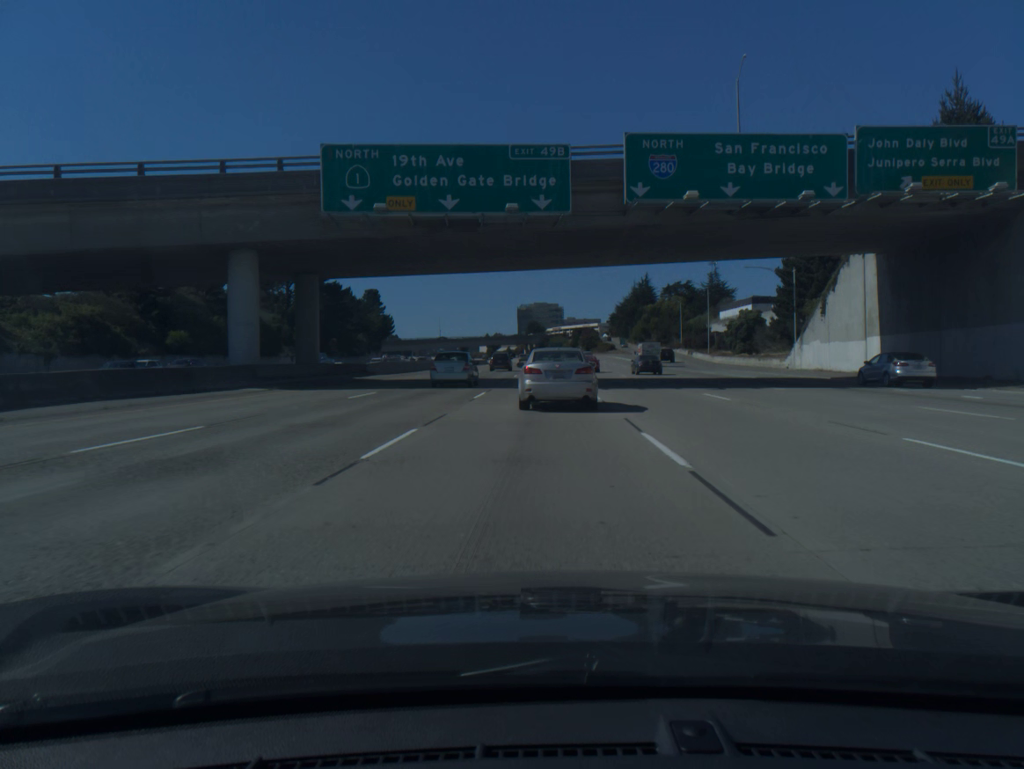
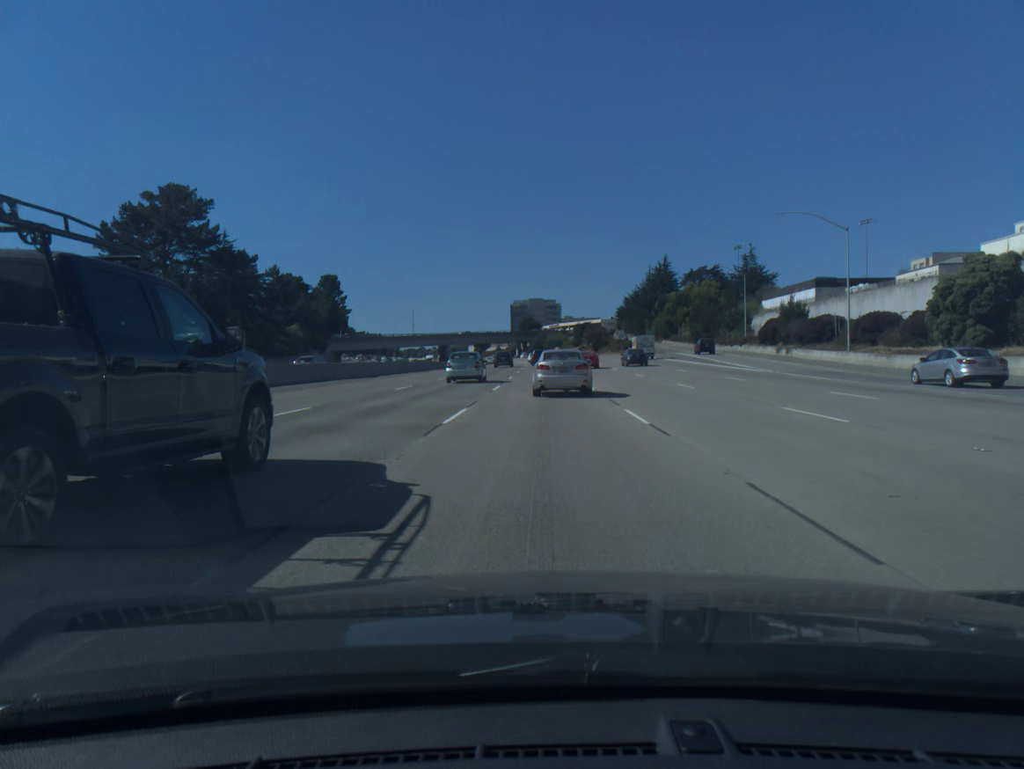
(-0.2, +51.6) m; 0°
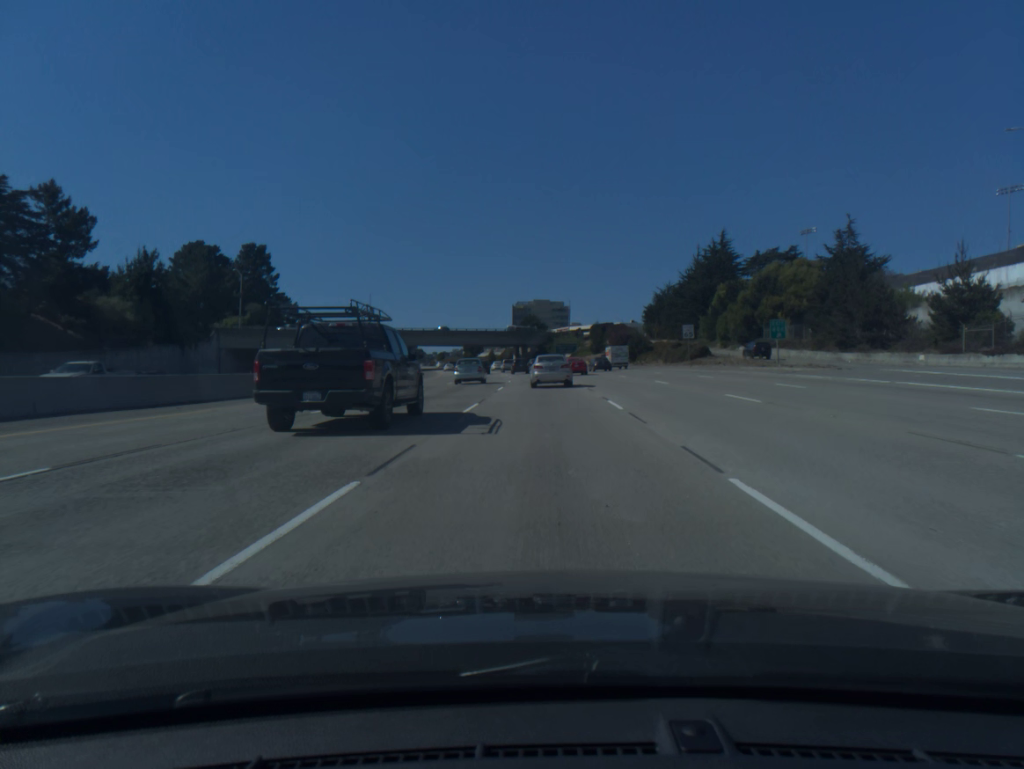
(+0.1, +67.4) m; 0°
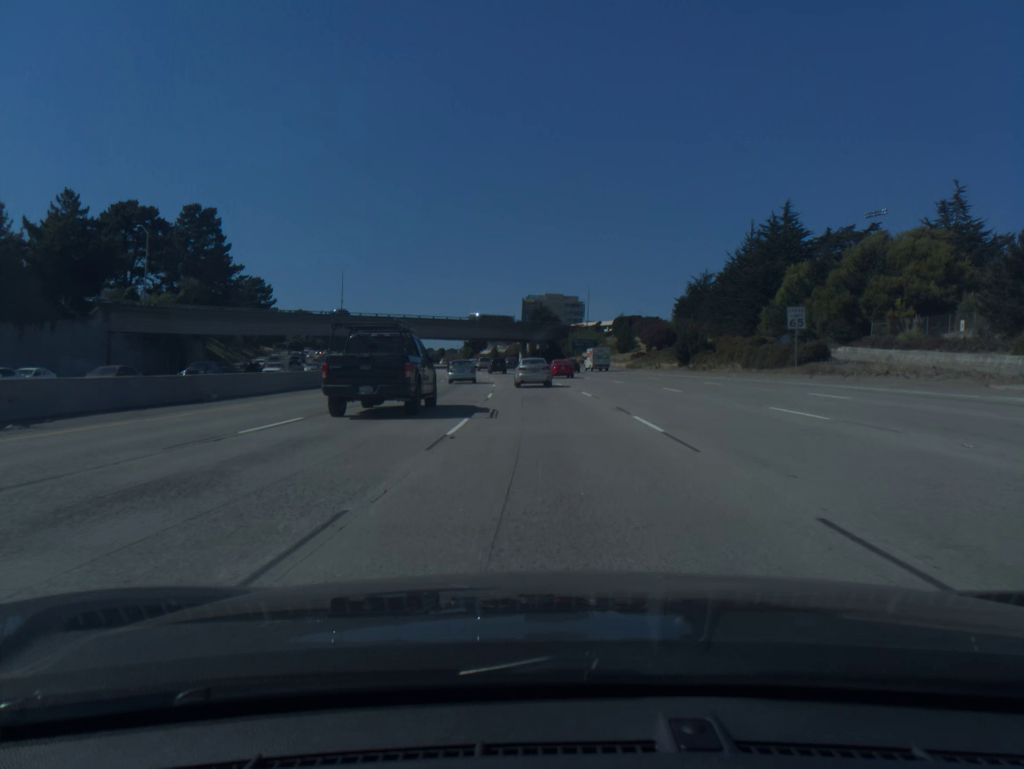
(-0.2, +33.3) m; -1°
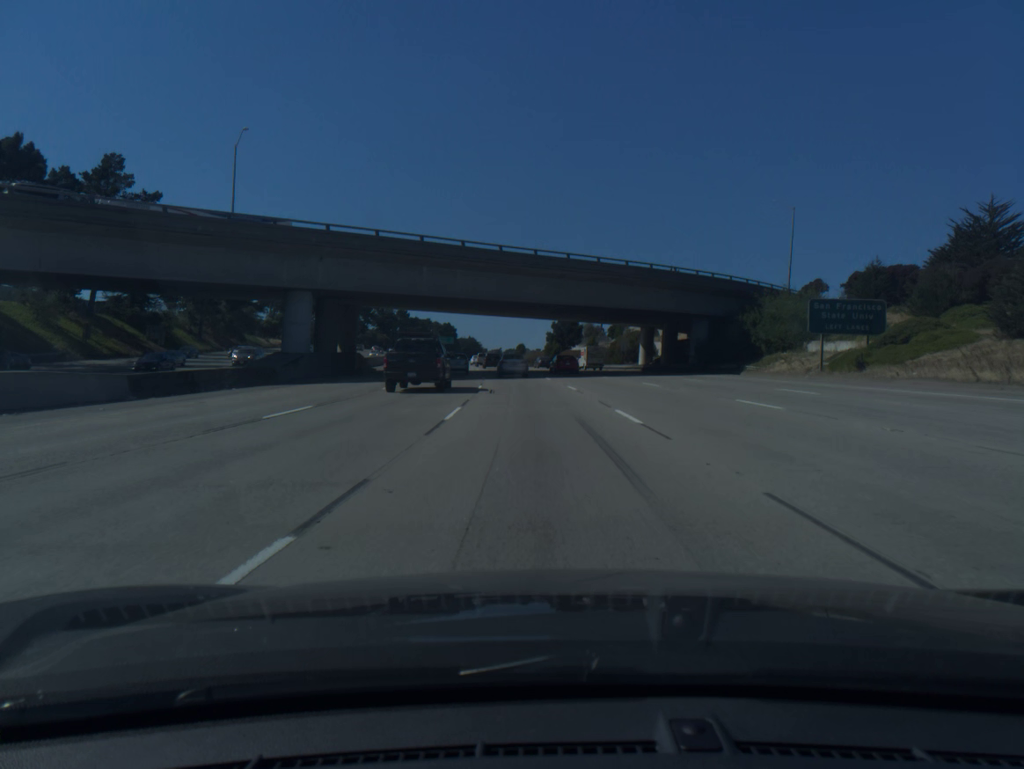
(-4.4, +84.1) m; -7°
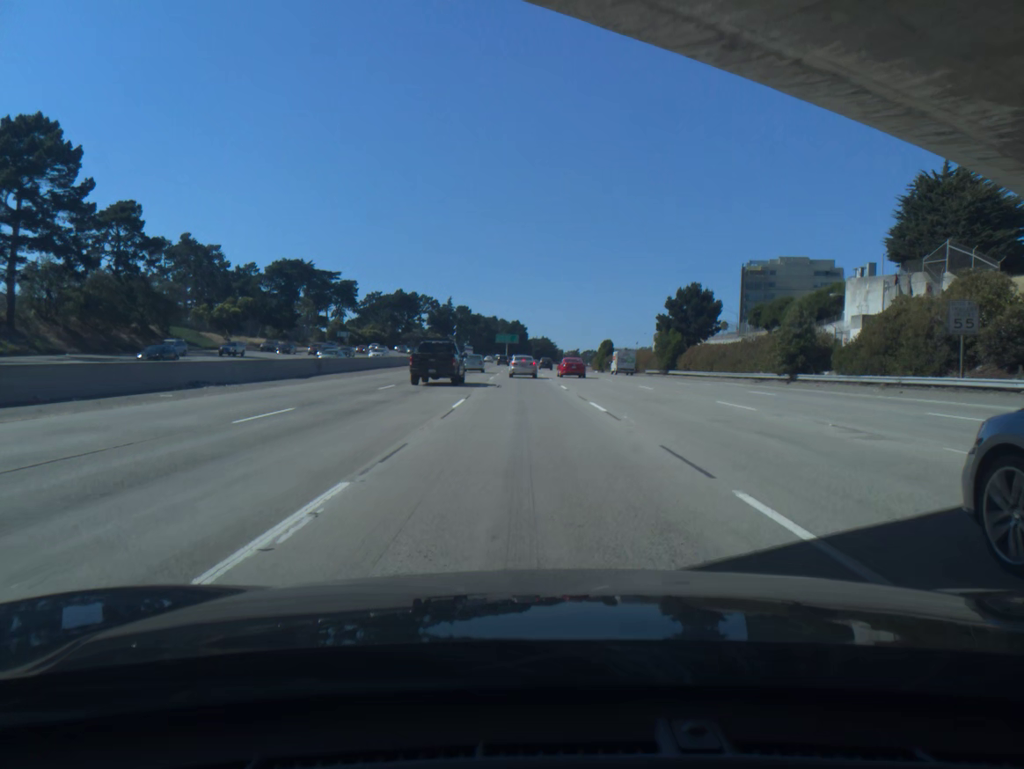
(-3.5, +67.7) m; -6°
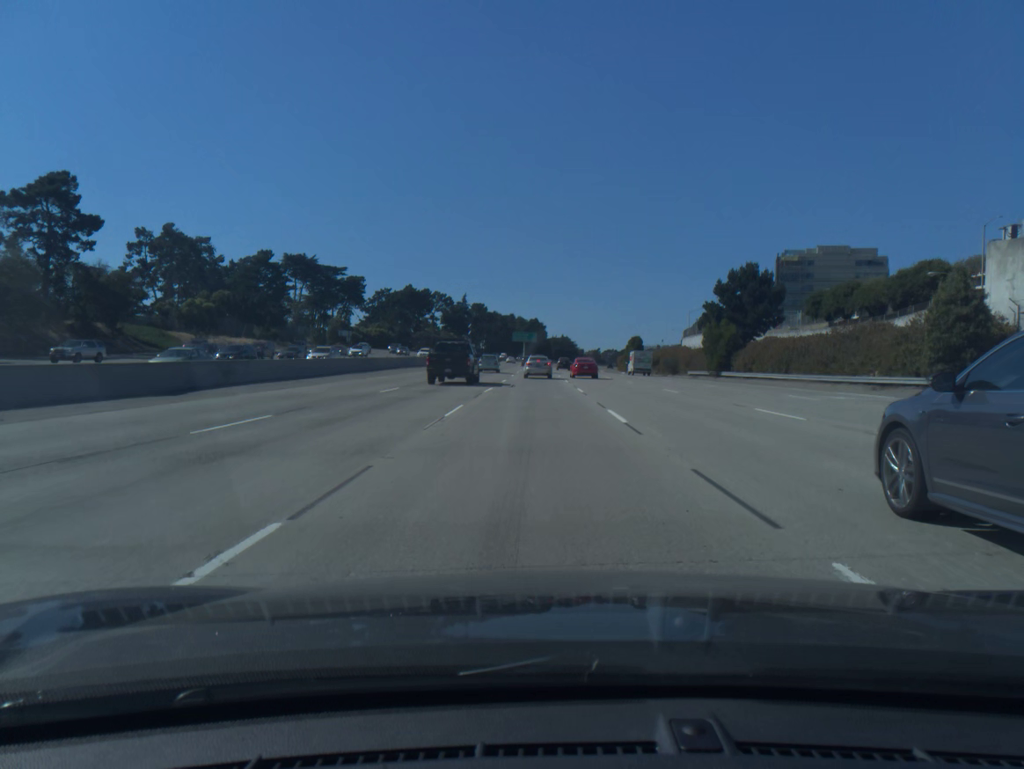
(-0.2, +16.9) m; -1°
